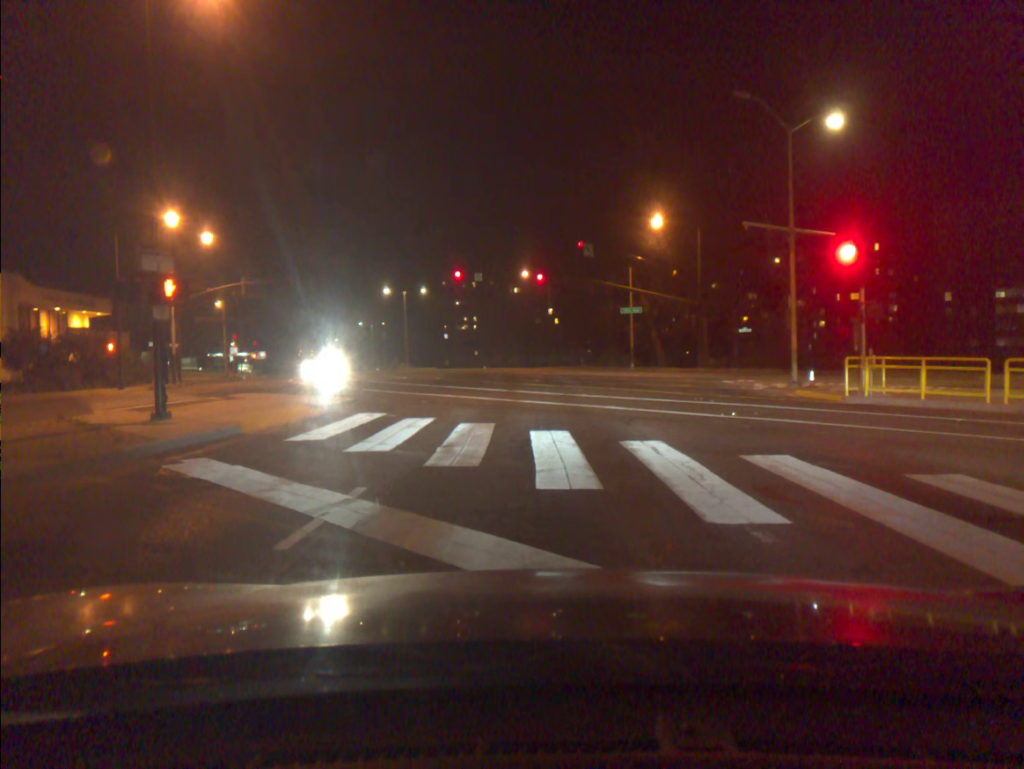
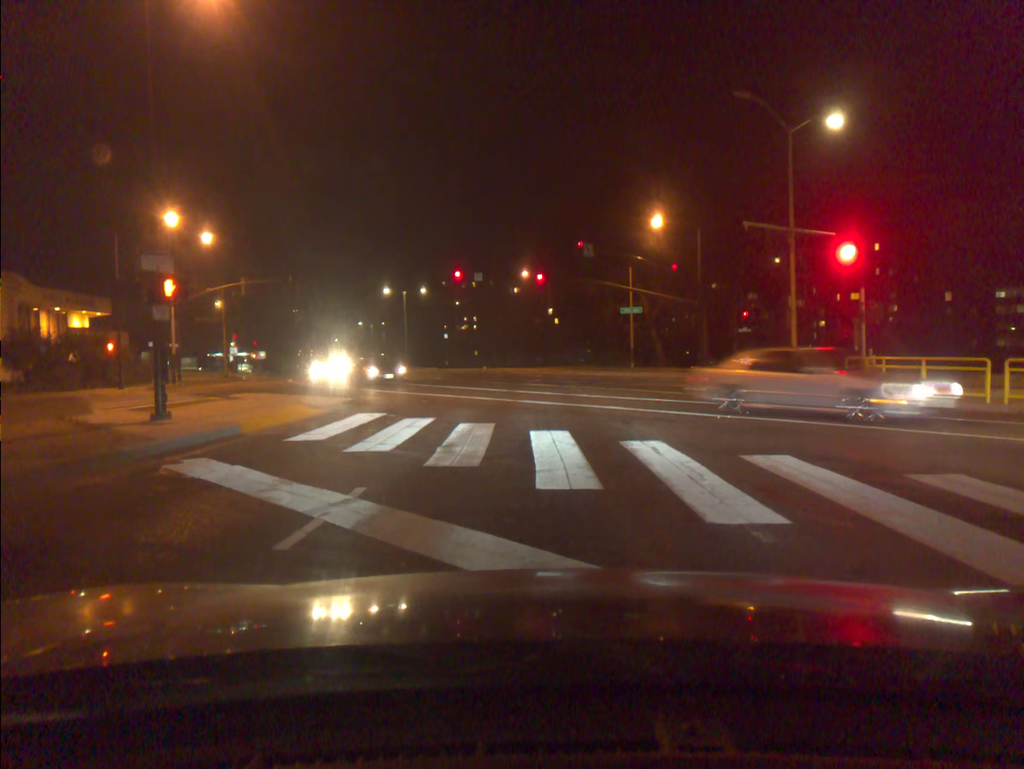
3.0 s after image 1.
(0.0, -0.1) m; 0°
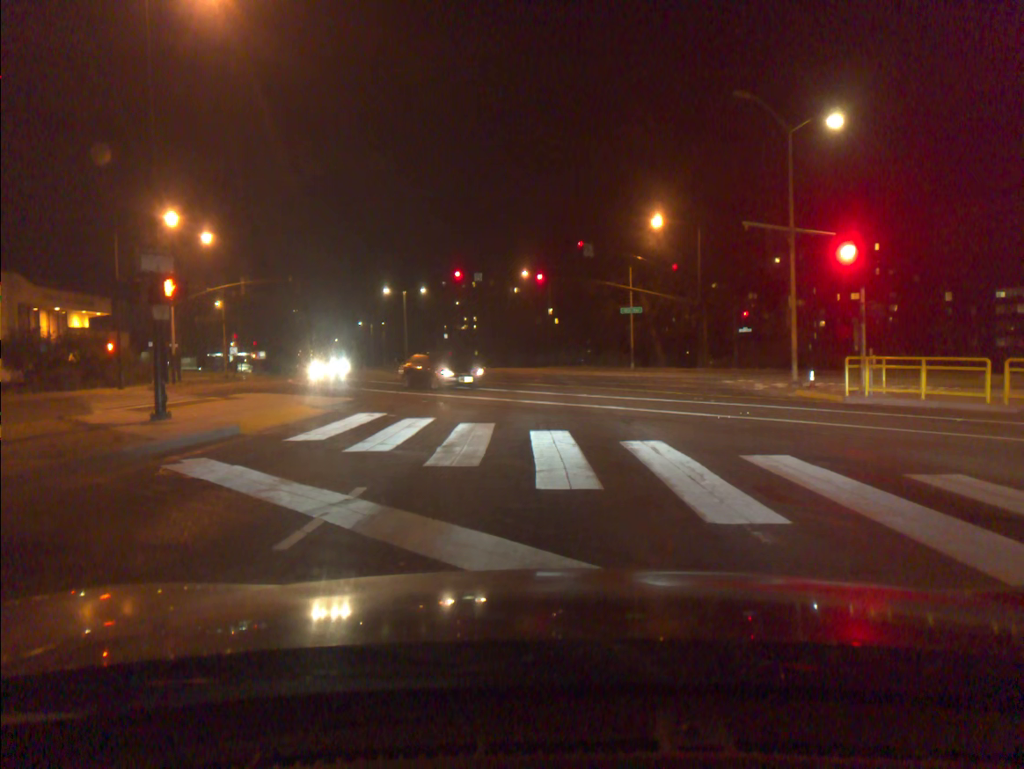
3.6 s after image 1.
(0.0, 0.0) m; 0°
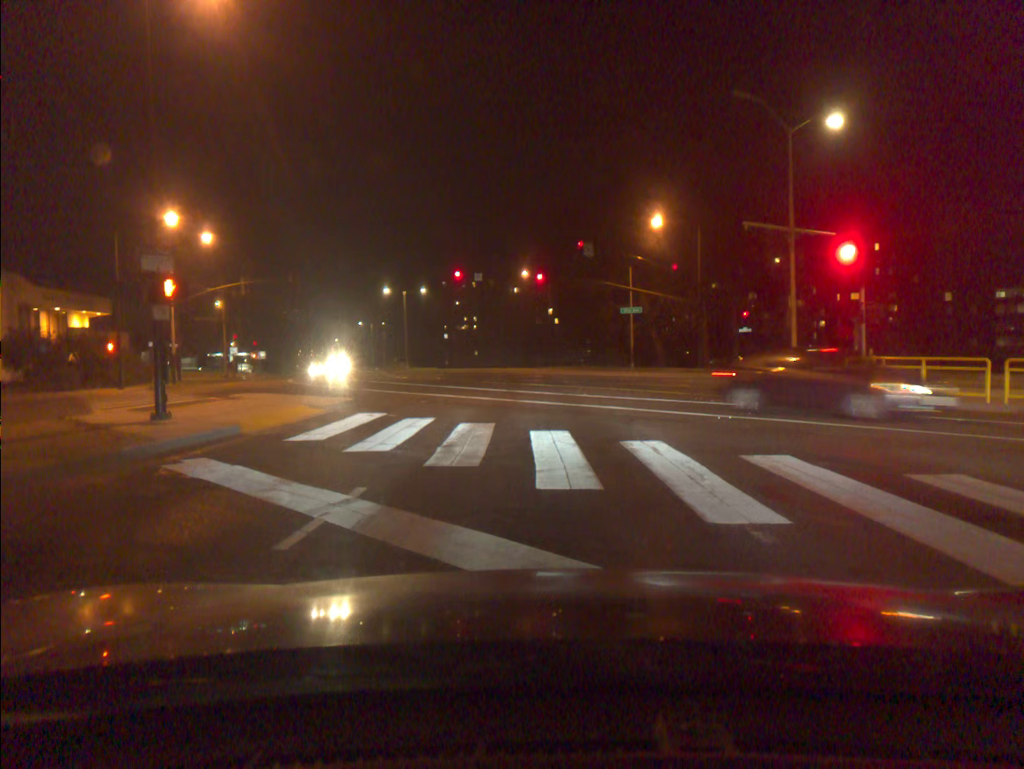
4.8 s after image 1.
(0.0, 0.0) m; 0°
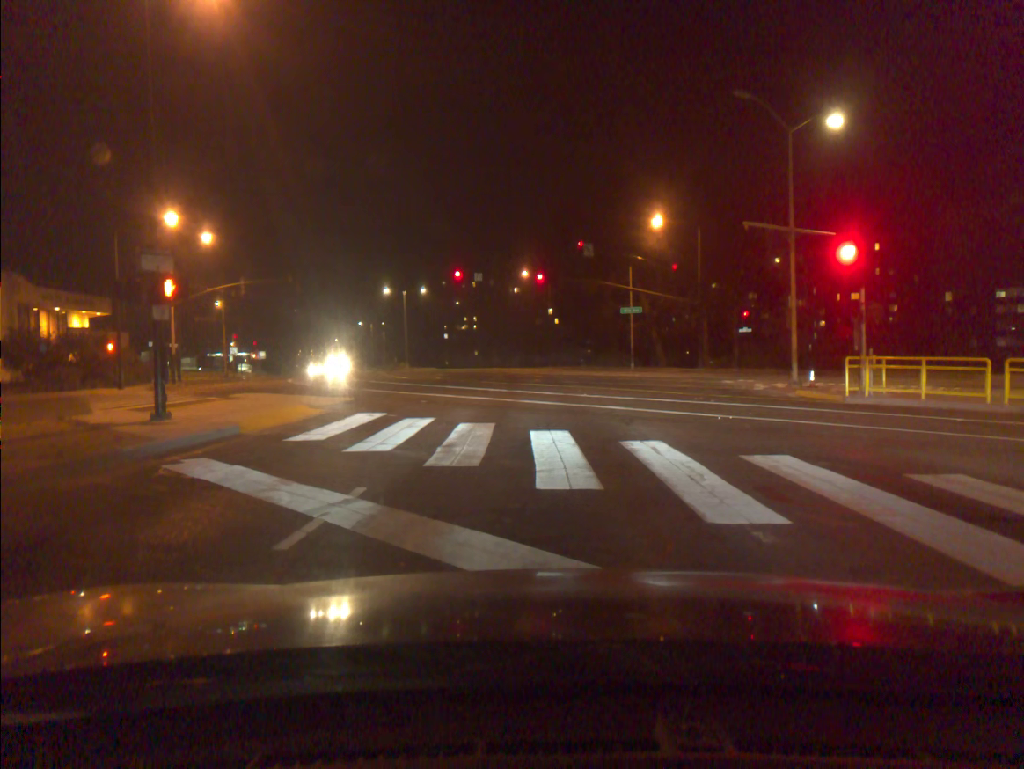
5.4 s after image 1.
(0.0, 0.0) m; 0°
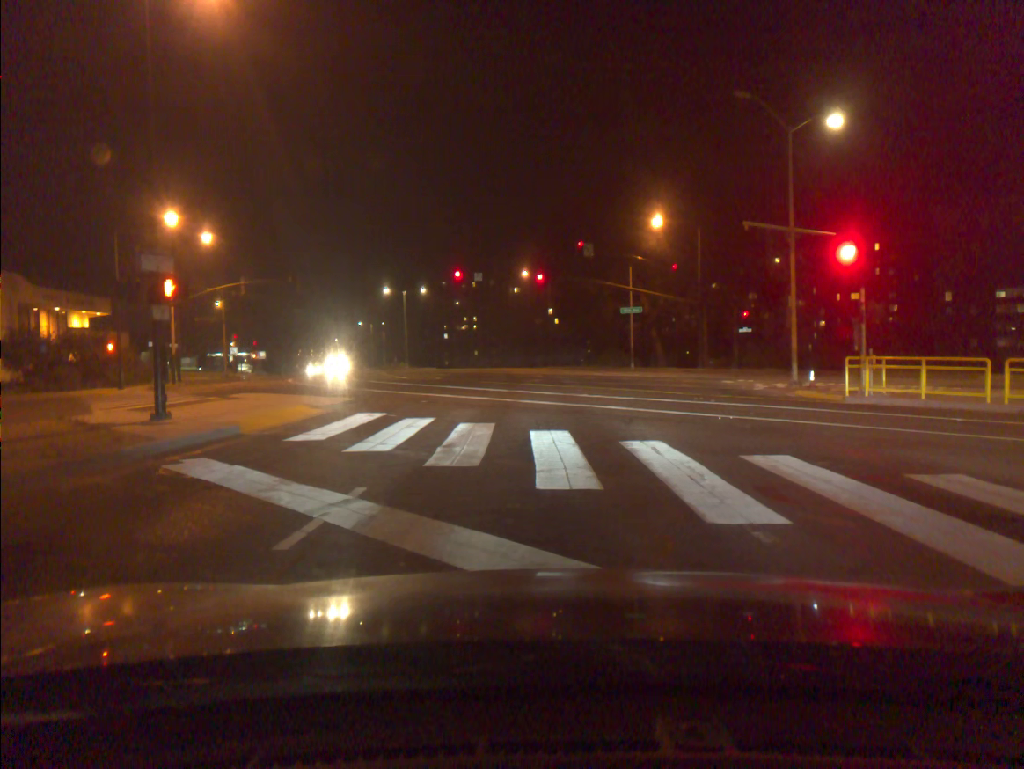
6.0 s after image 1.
(0.0, 0.0) m; 0°
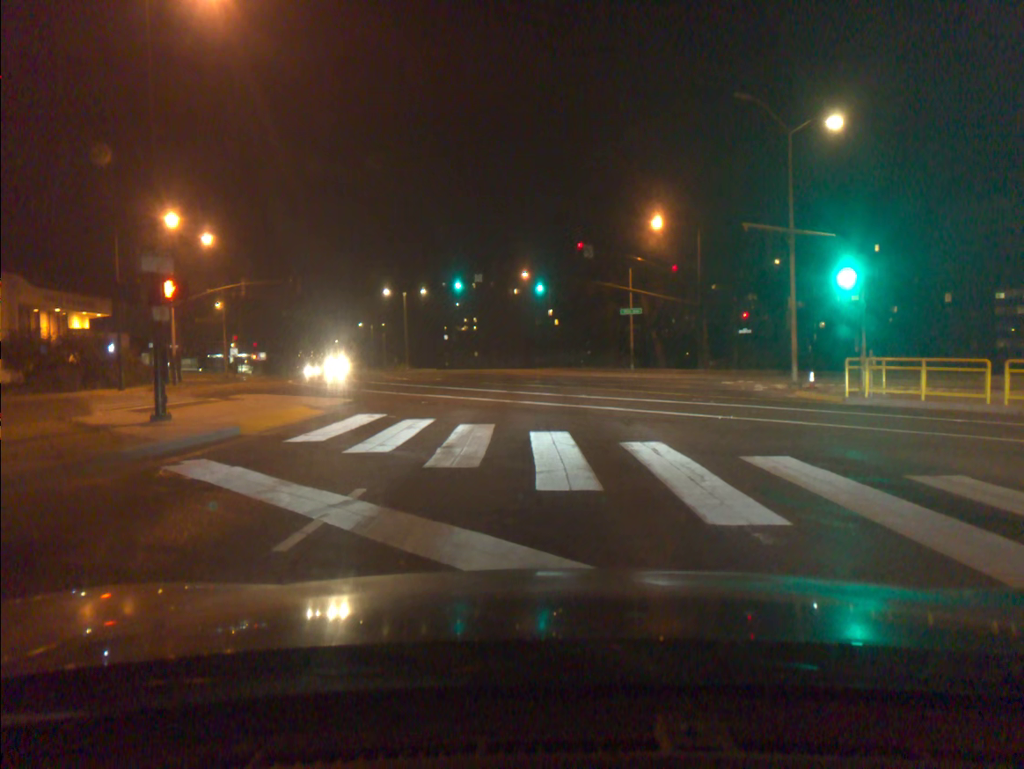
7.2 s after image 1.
(0.0, 0.0) m; 0°
